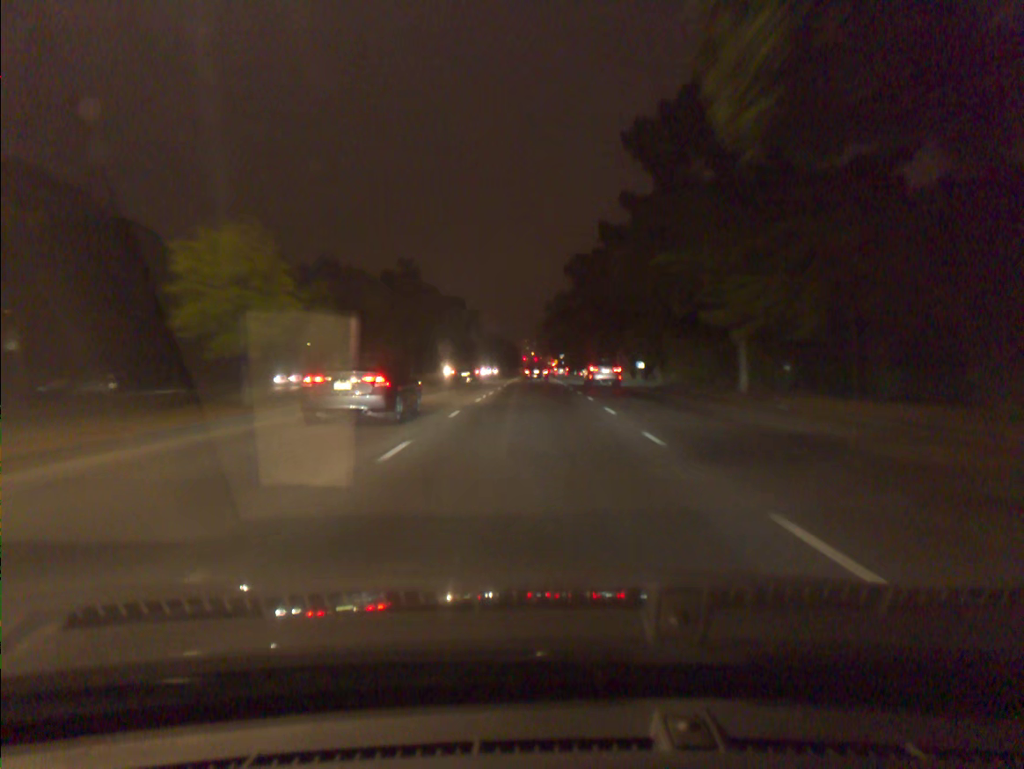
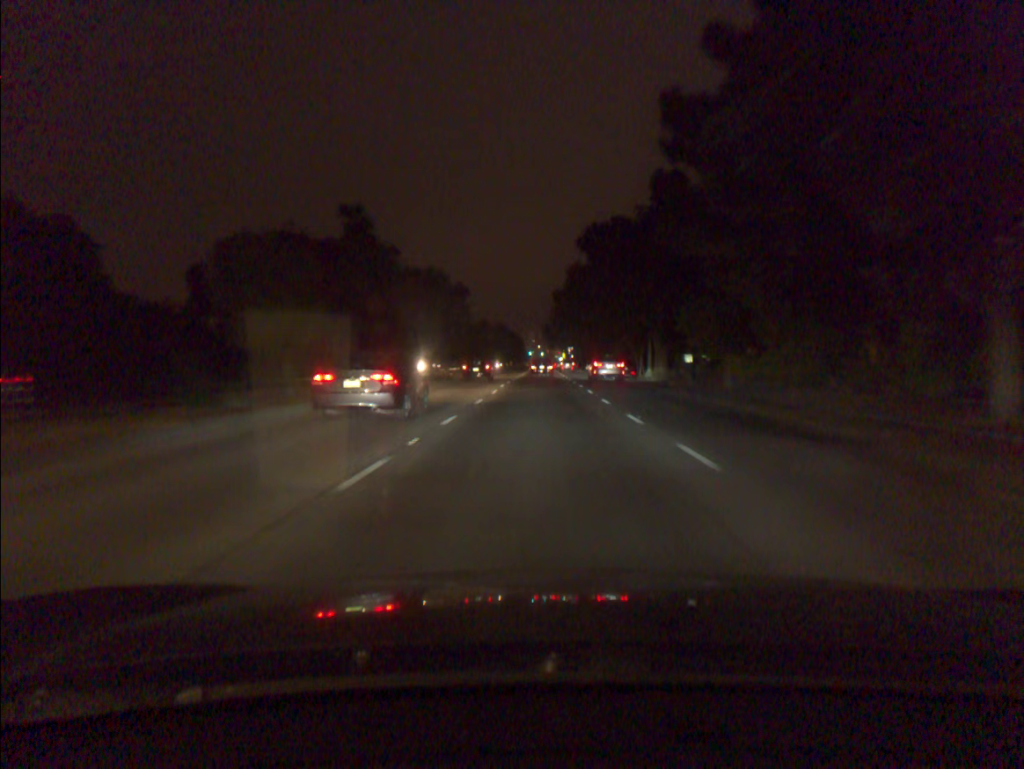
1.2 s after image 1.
(0.0, +17.1) m; 0°
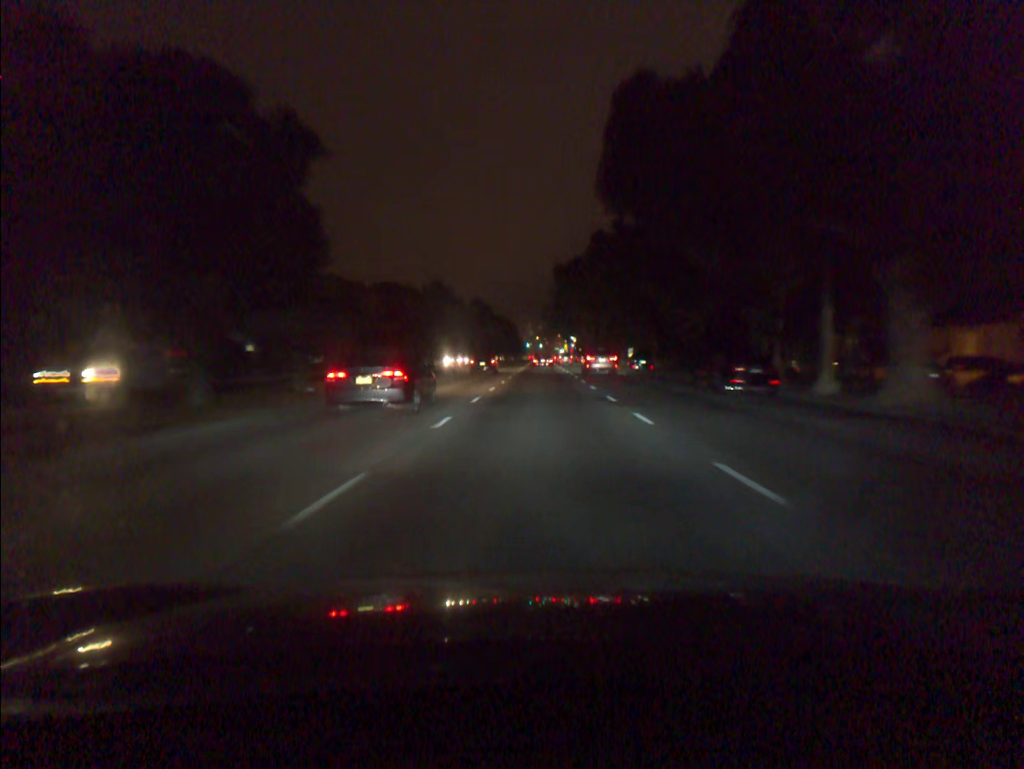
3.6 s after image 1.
(0.0, +37.4) m; 0°
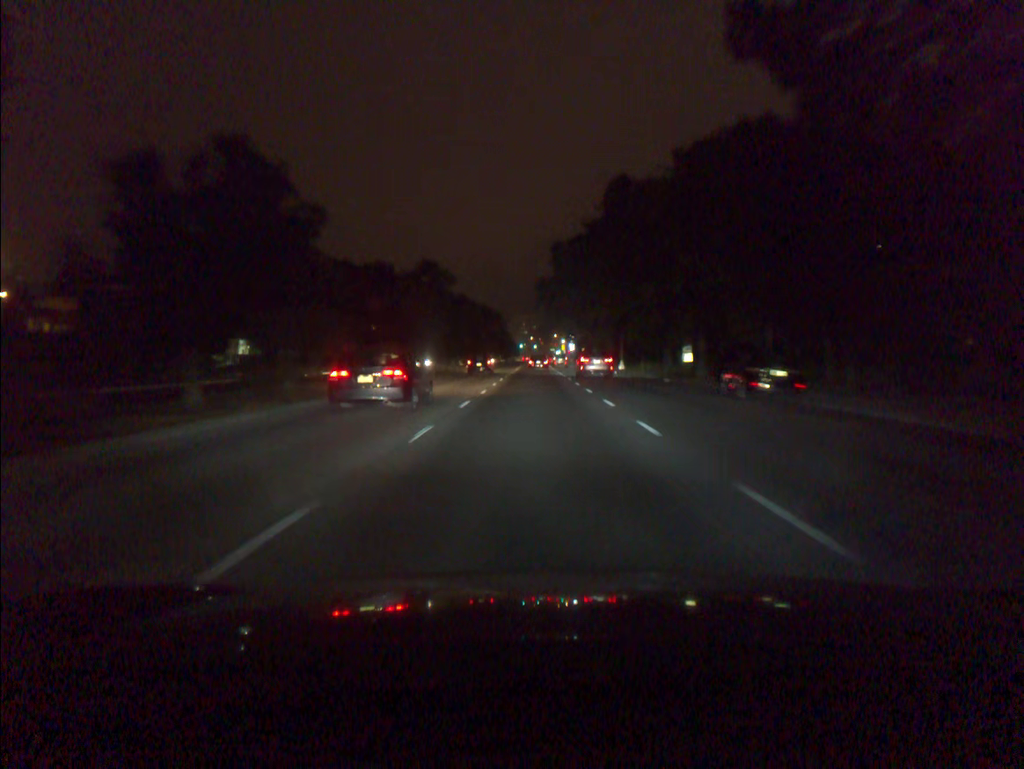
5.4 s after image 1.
(+0.1, +30.5) m; 0°
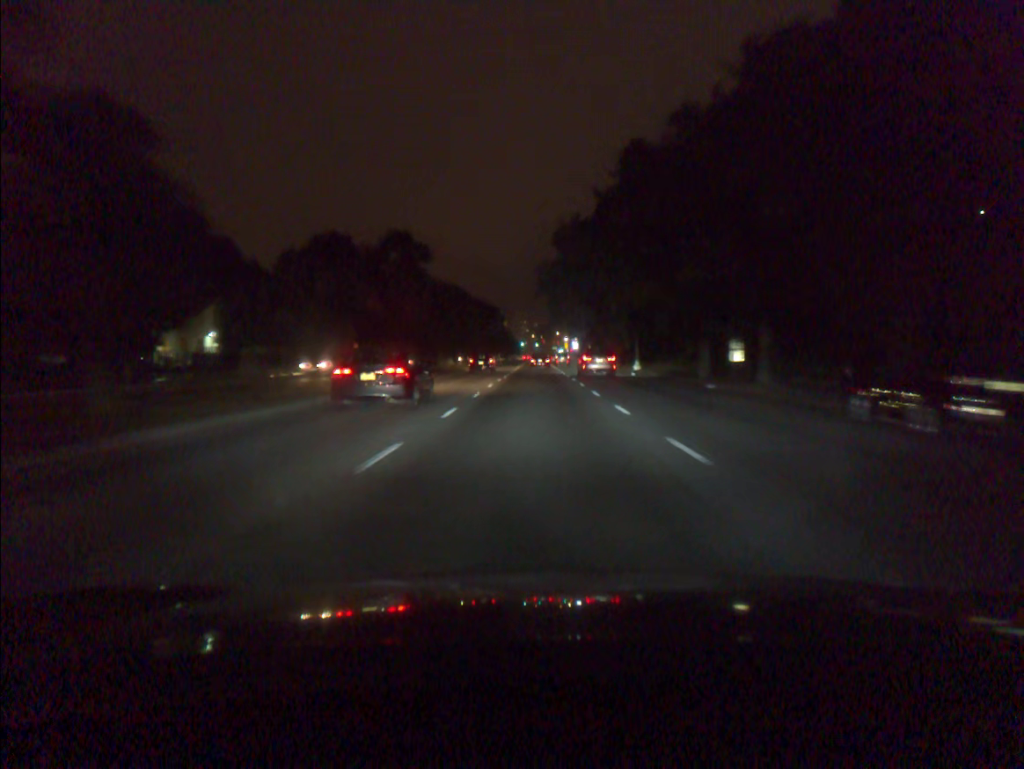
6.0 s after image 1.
(0.0, +10.6) m; 0°
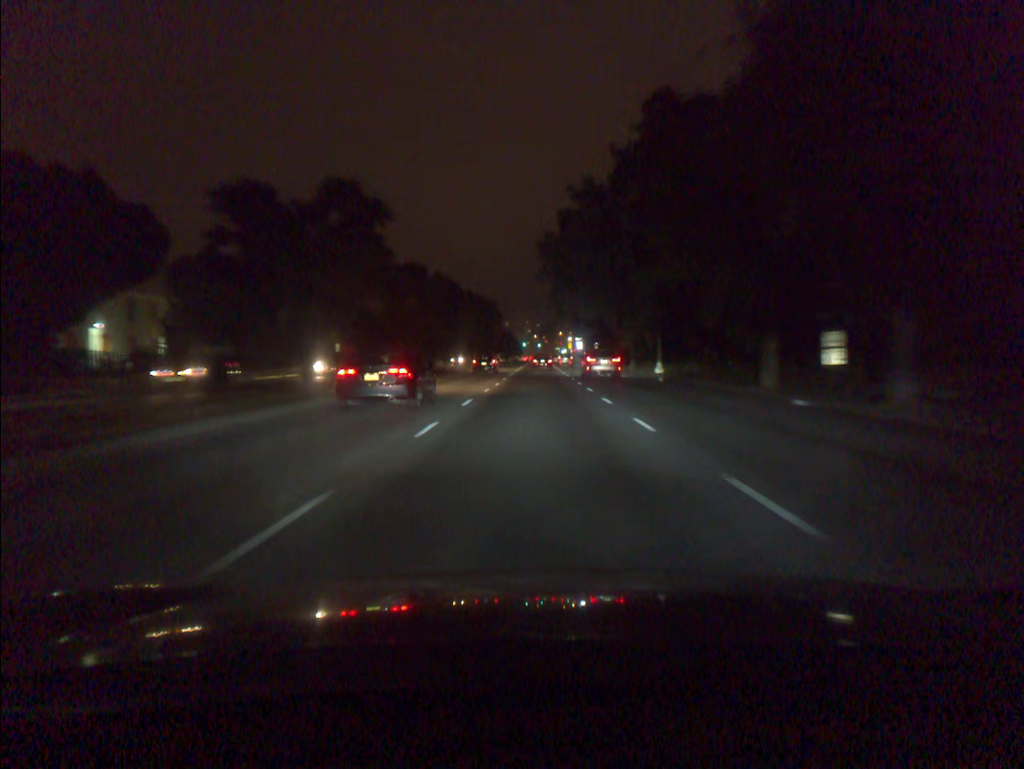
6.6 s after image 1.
(0.0, +10.8) m; 0°
